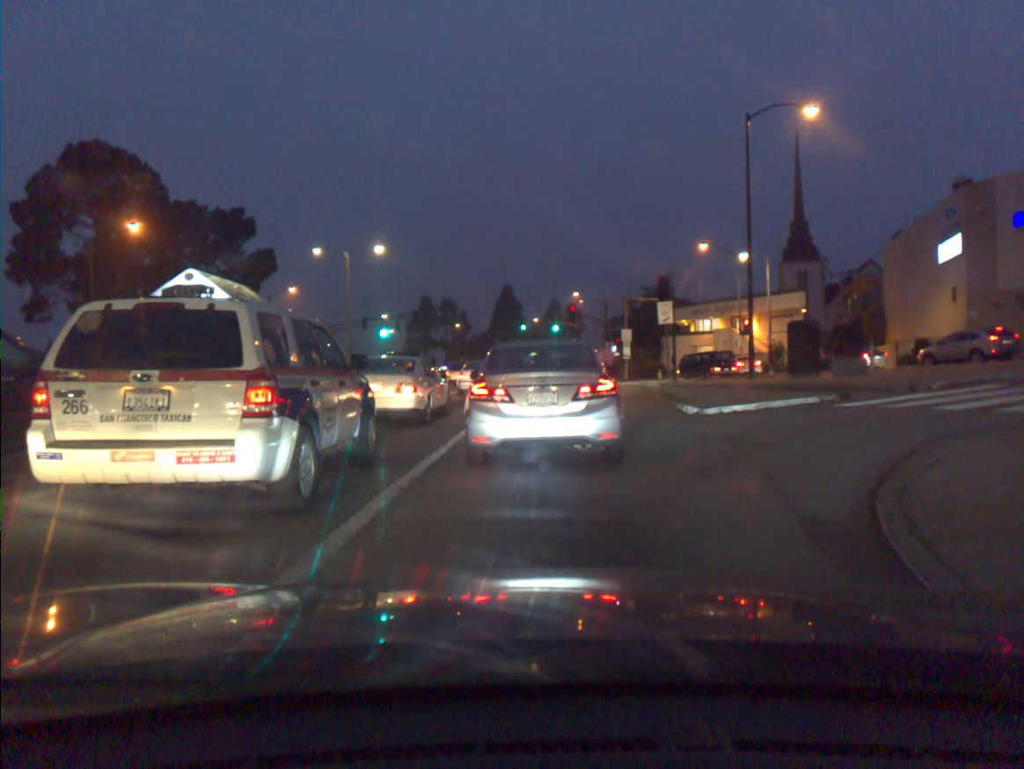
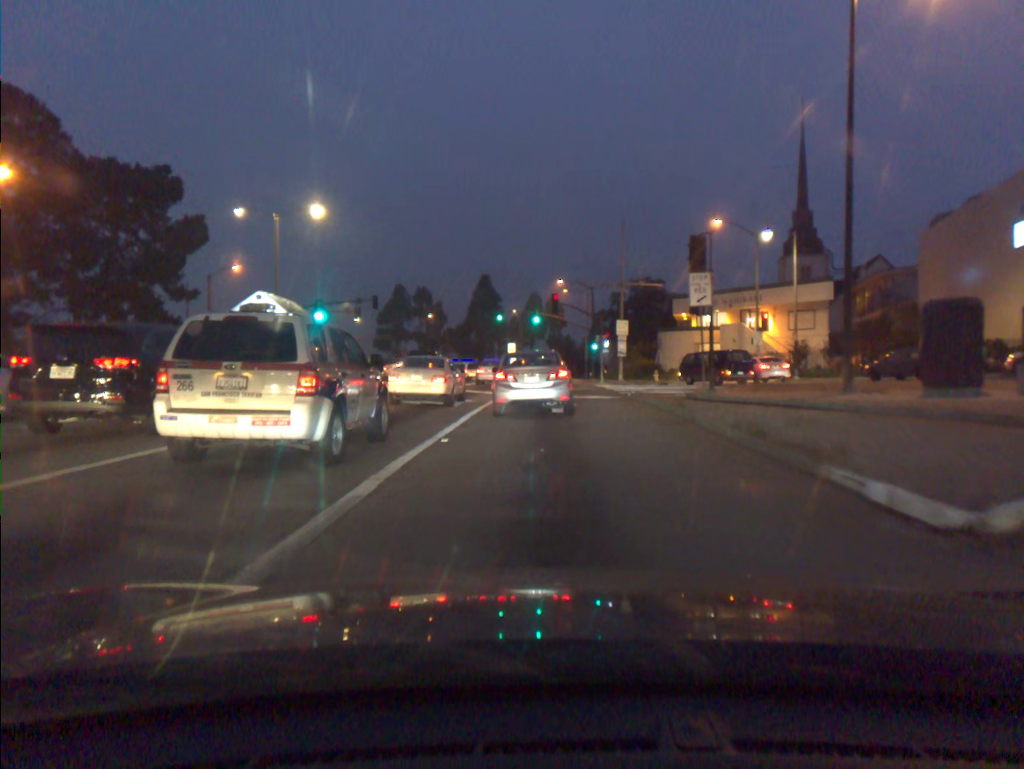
(-0.1, +10.4) m; 0°
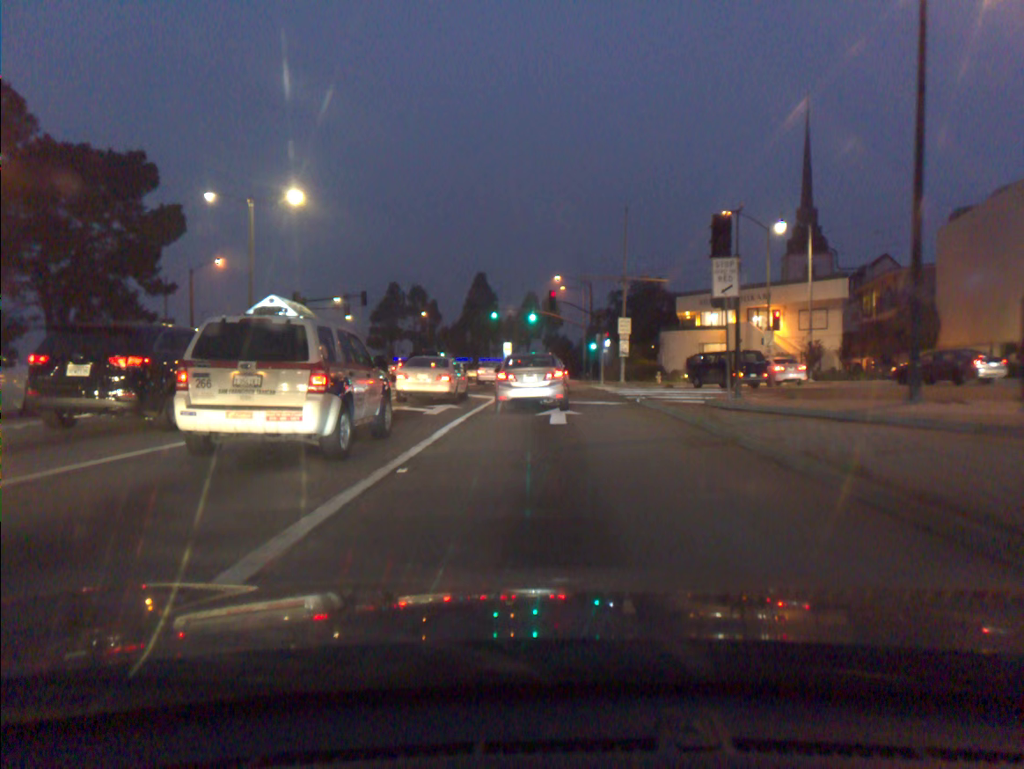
(0.0, +3.3) m; 0°
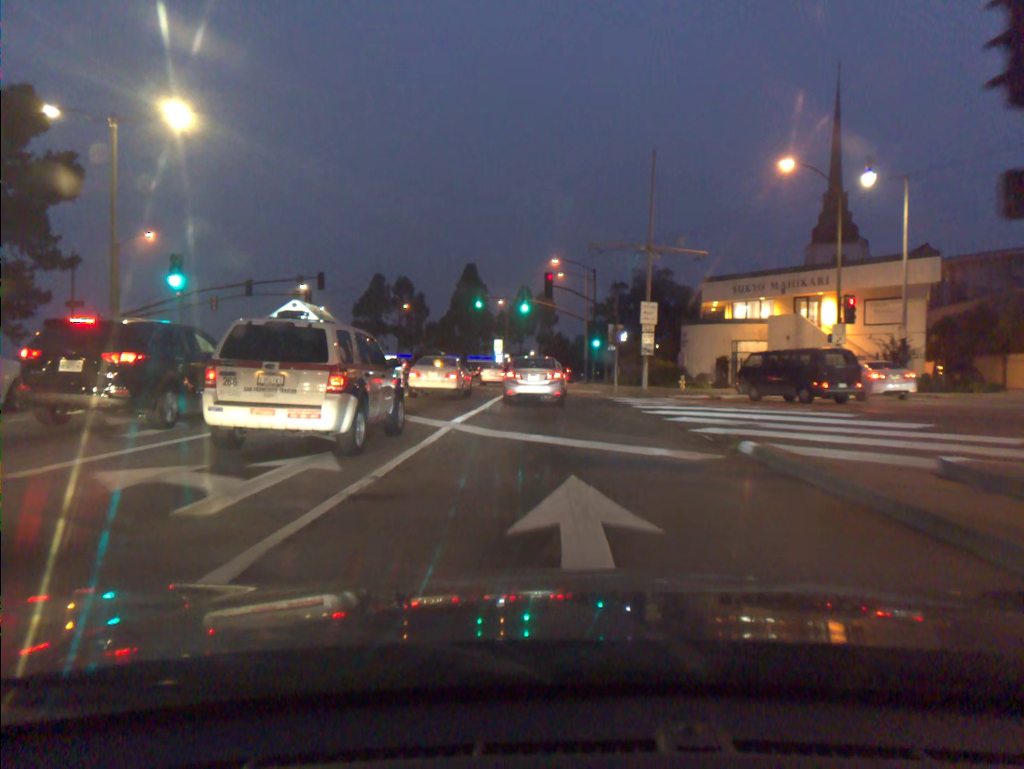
(+0.1, +12.0) m; 0°
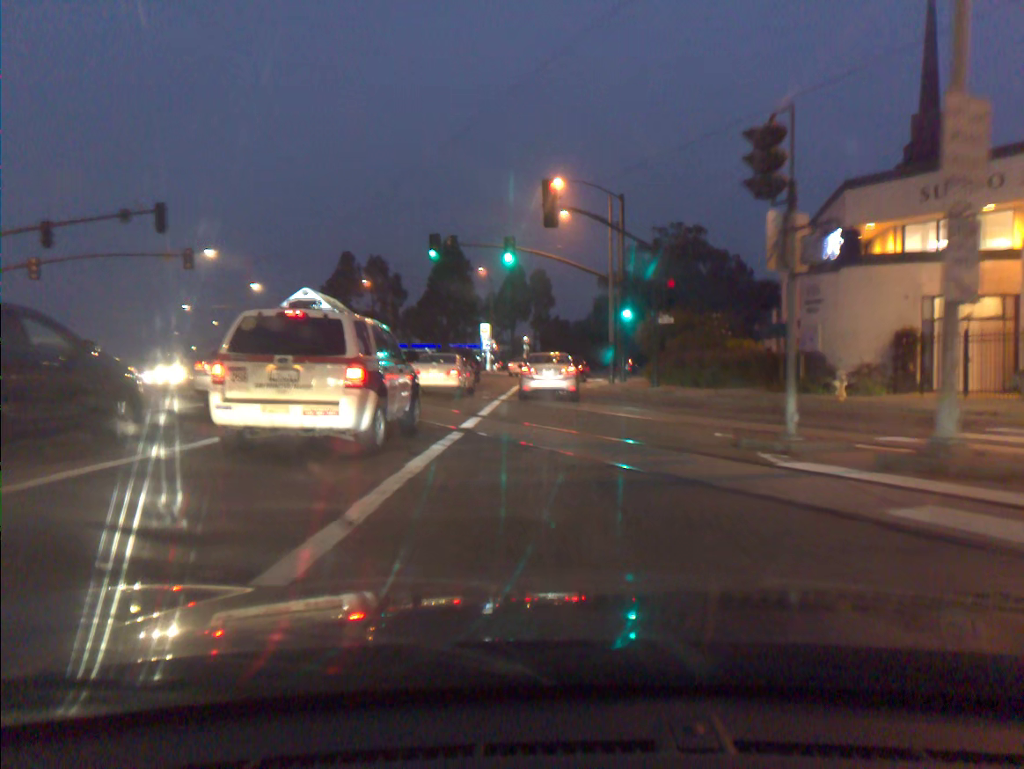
(-0.1, +24.1) m; +1°
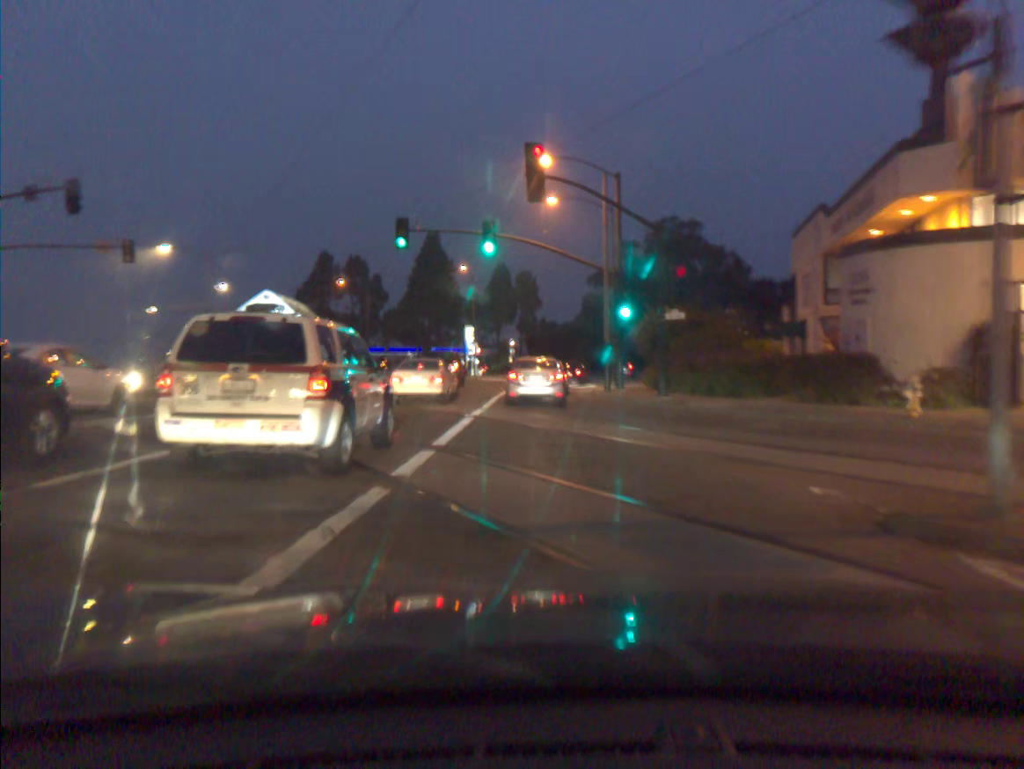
(0.0, +5.0) m; 0°
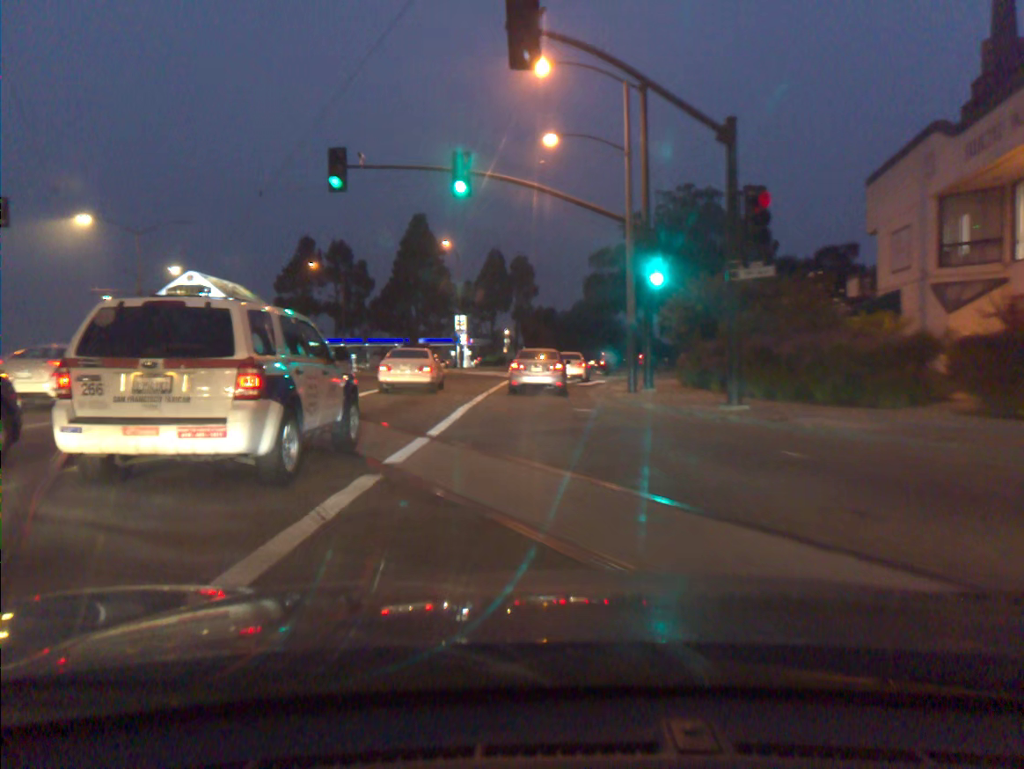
(0.0, +9.9) m; 0°
